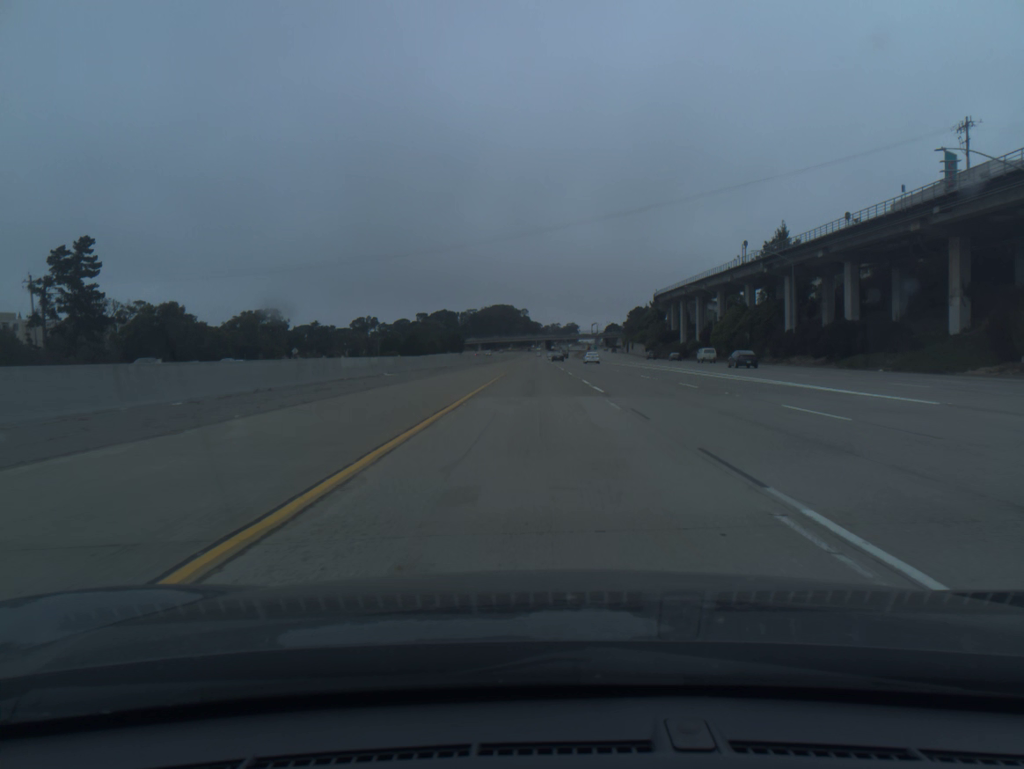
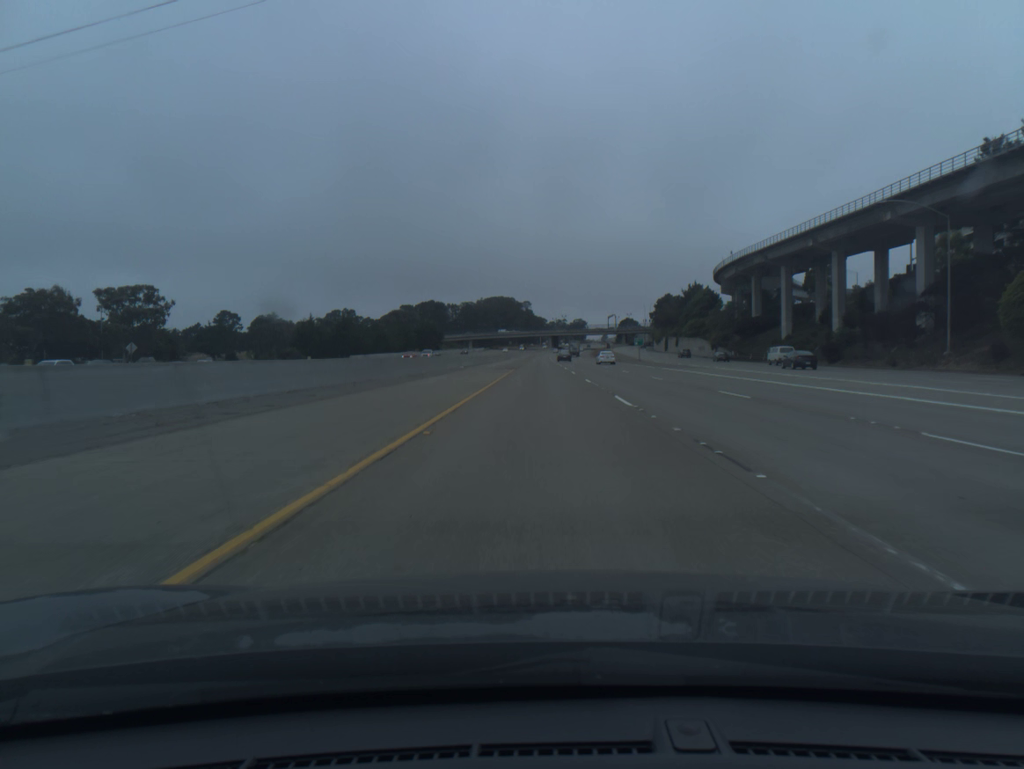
(-0.3, +81.8) m; 0°
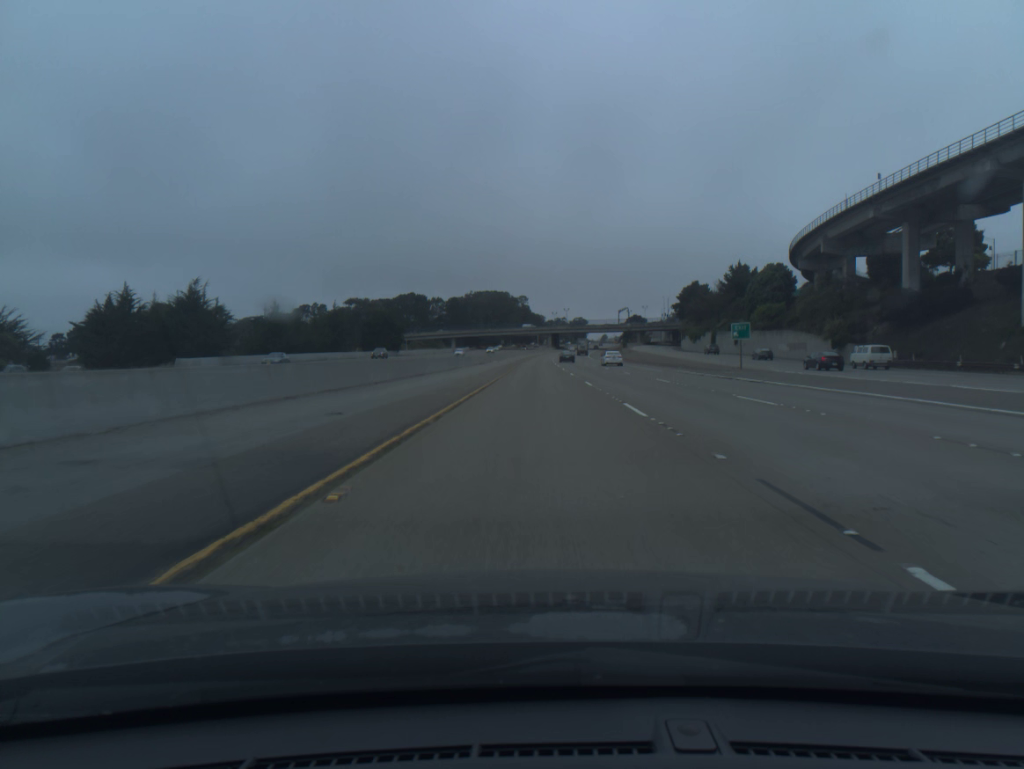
(+0.2, +61.4) m; 0°
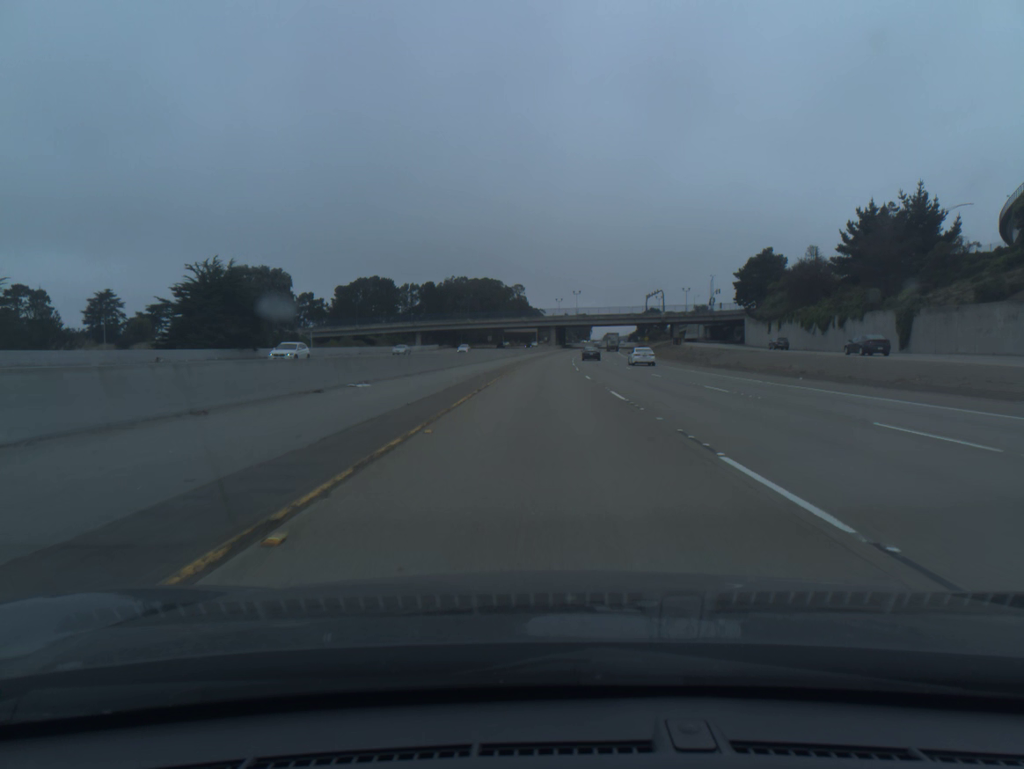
(-0.1, +82.1) m; 0°
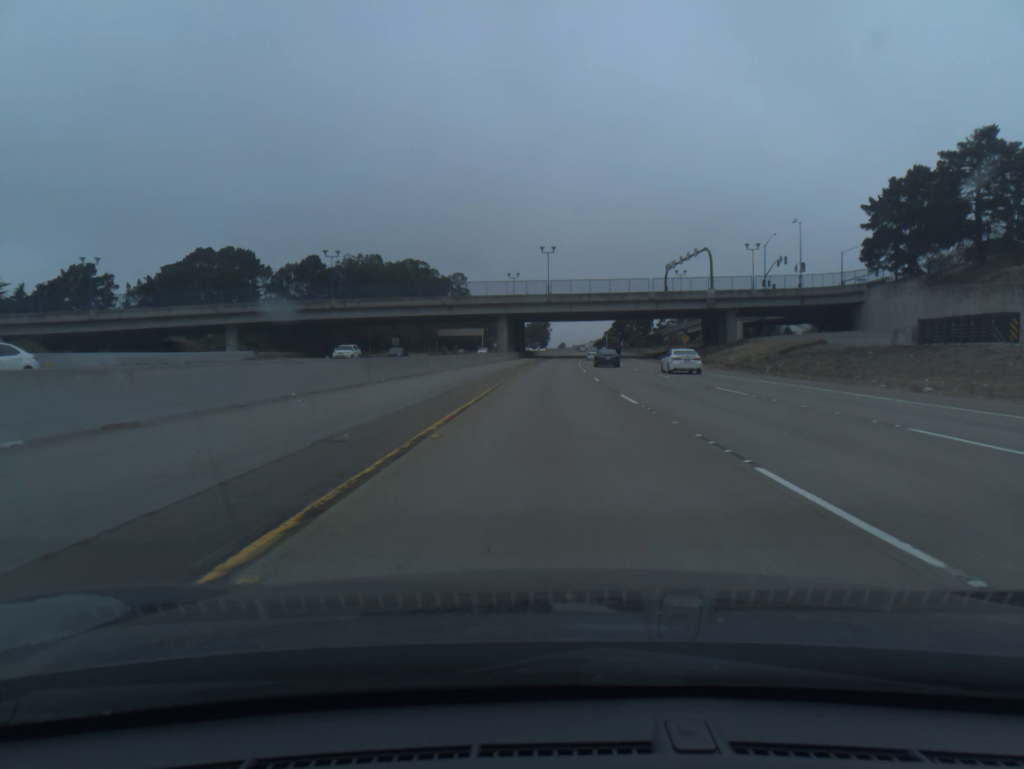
(+2.4, +102.3) m; +3°
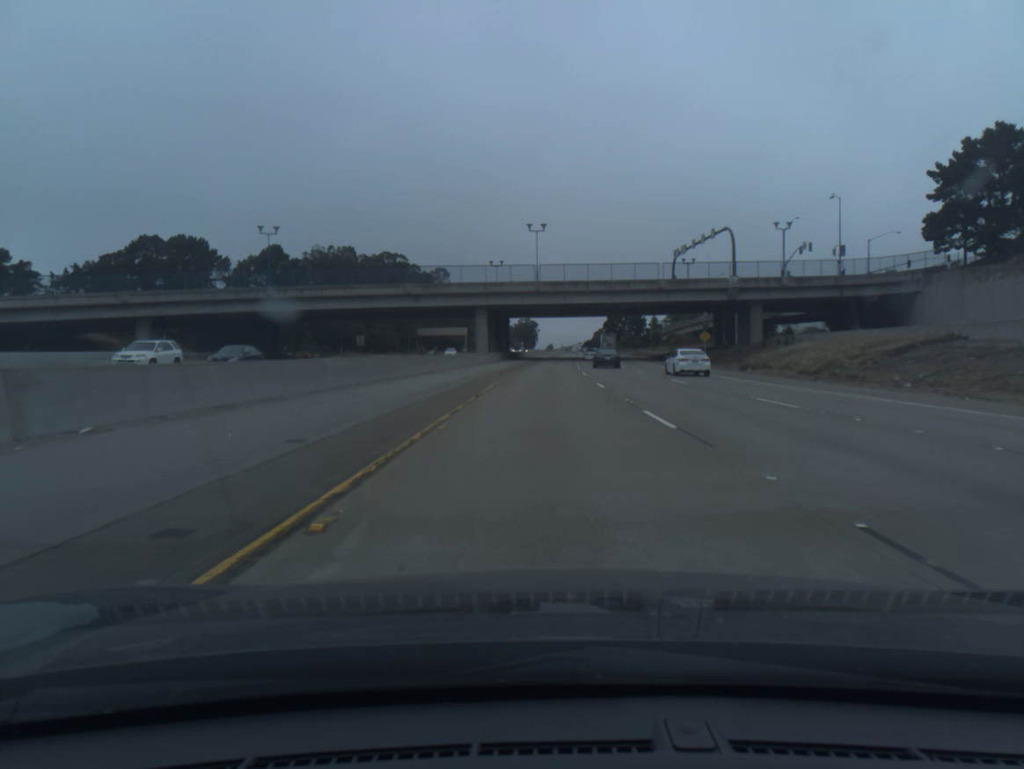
(+0.2, +20.4) m; +1°
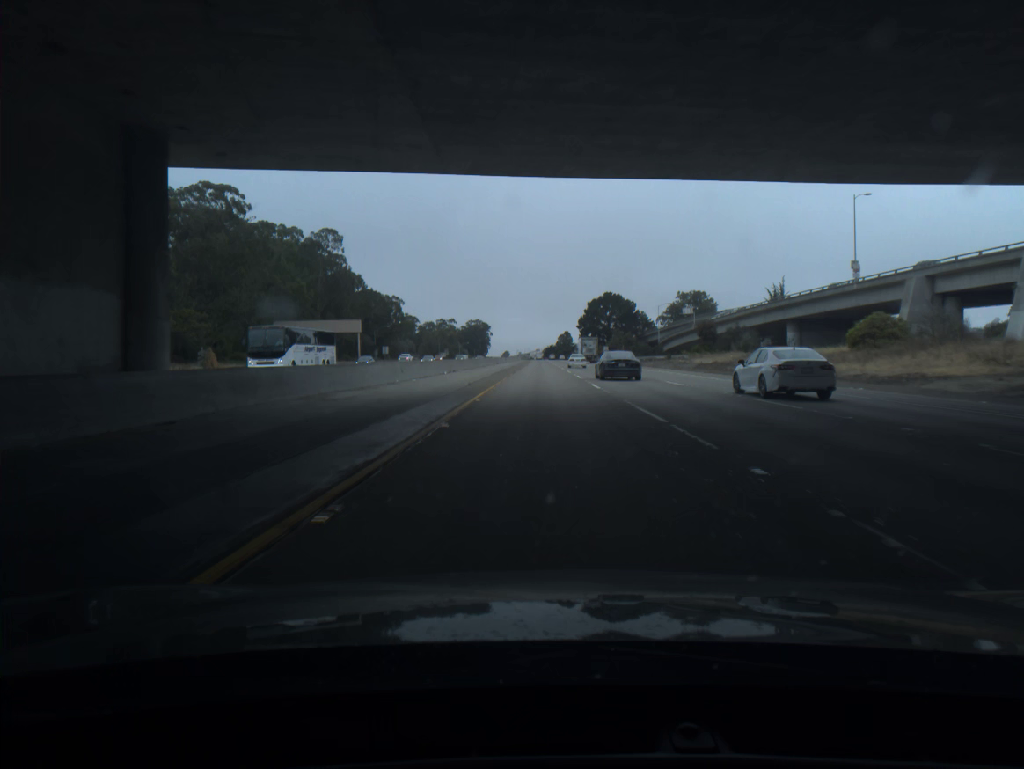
(+3.0, +101.7) m; +3°
